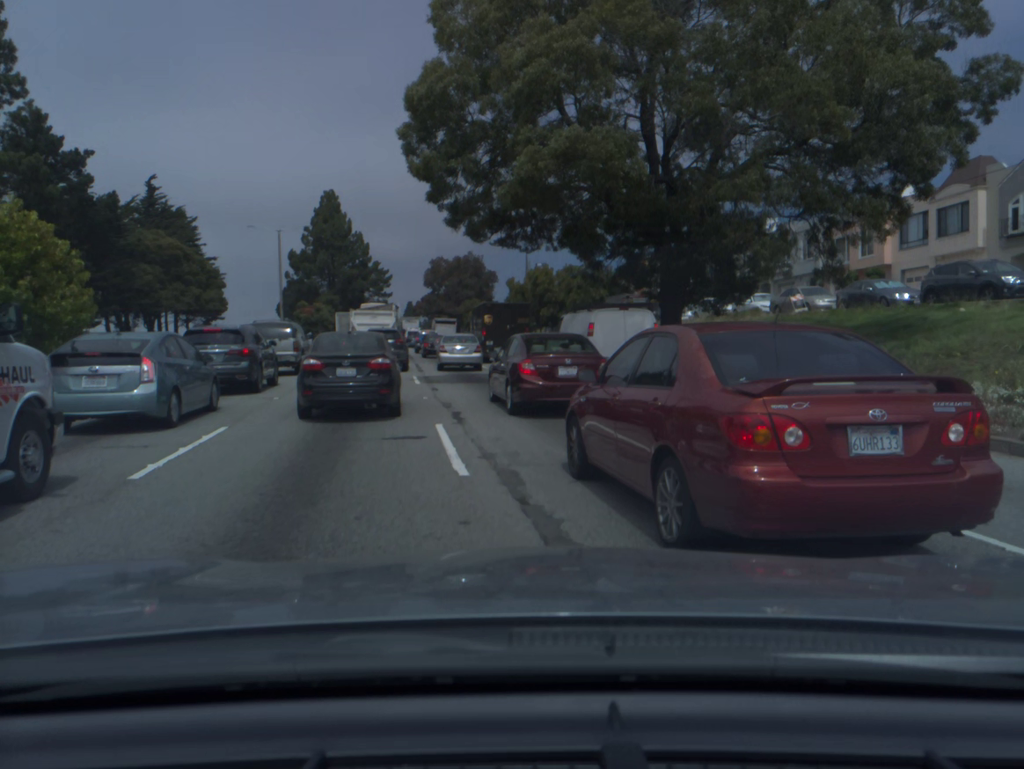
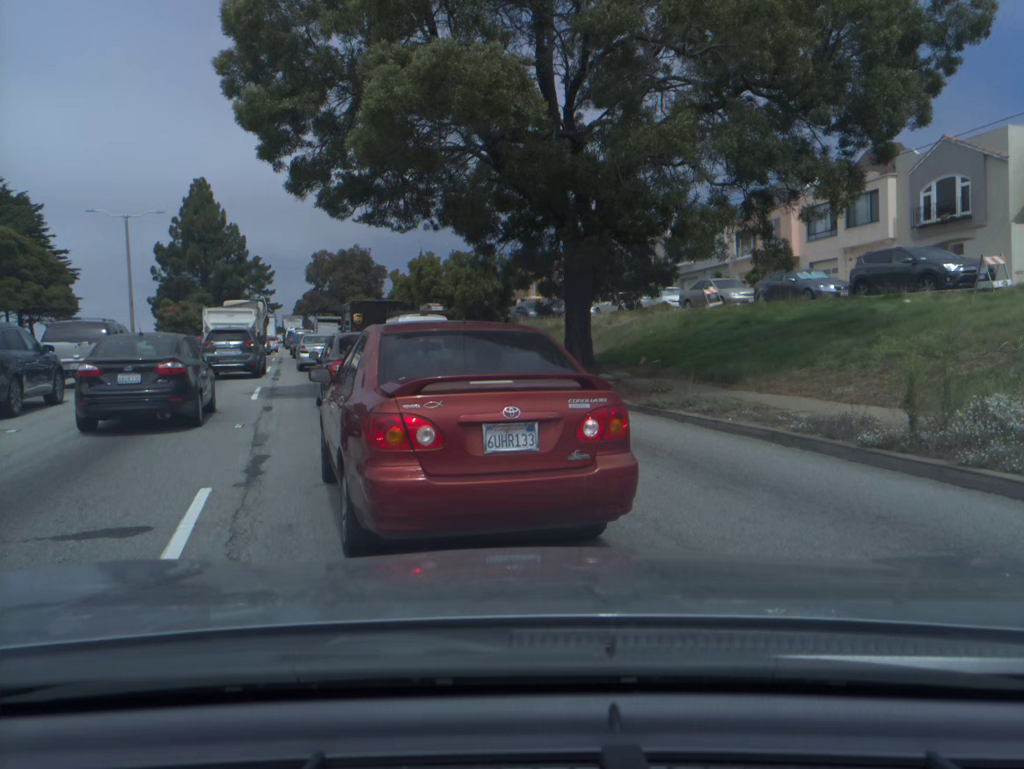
(+0.3, +4.7) m; +2°
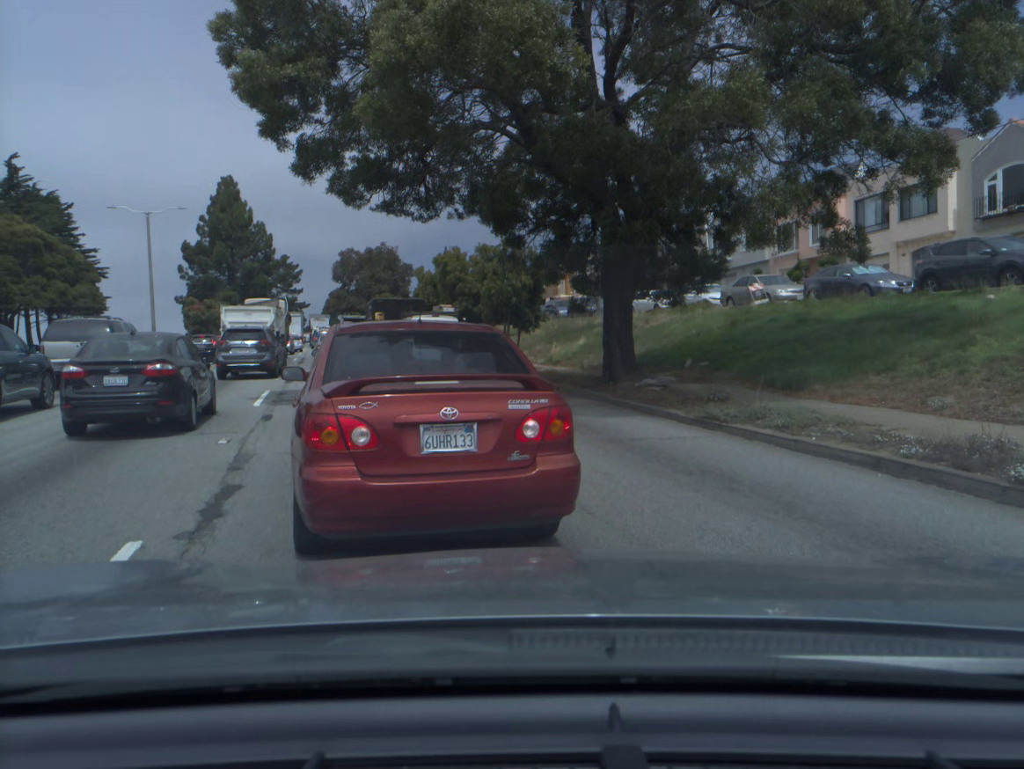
(0.0, +1.9) m; -2°
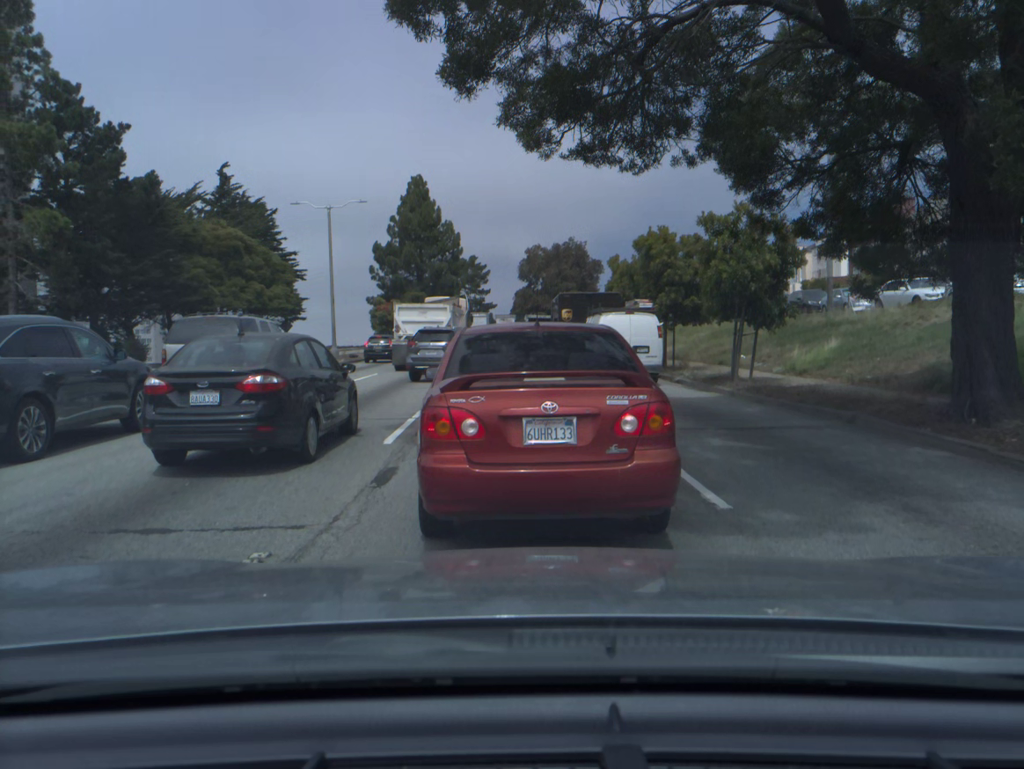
(-0.9, +6.0) m; -14°
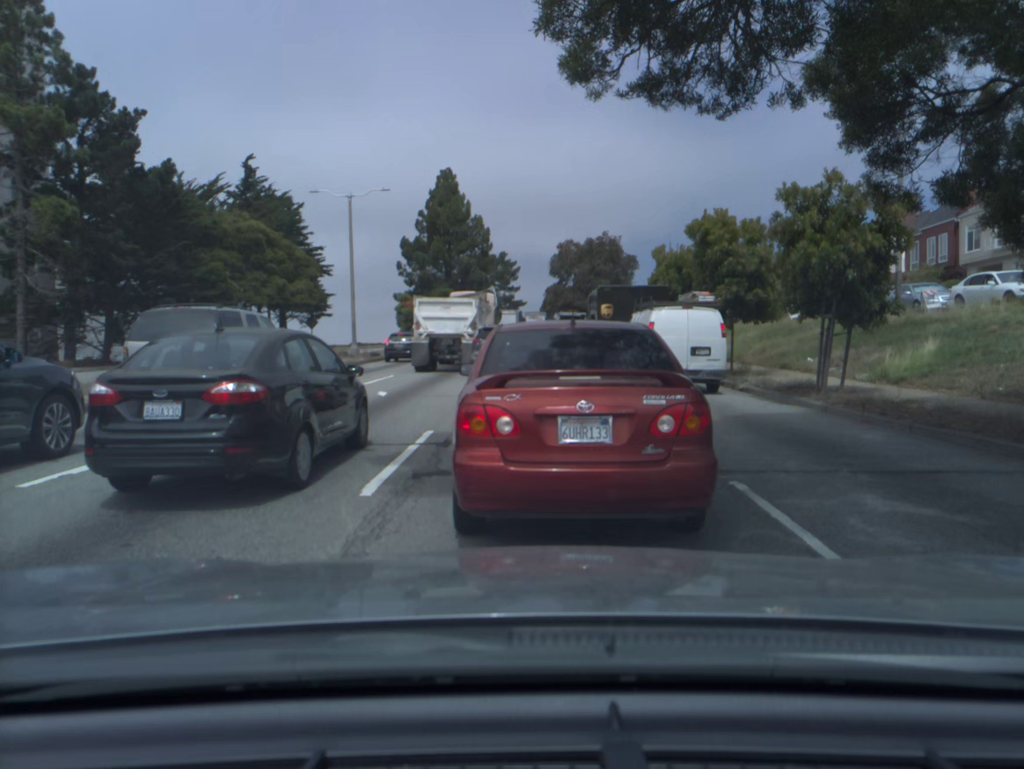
(0.0, +3.5) m; +1°
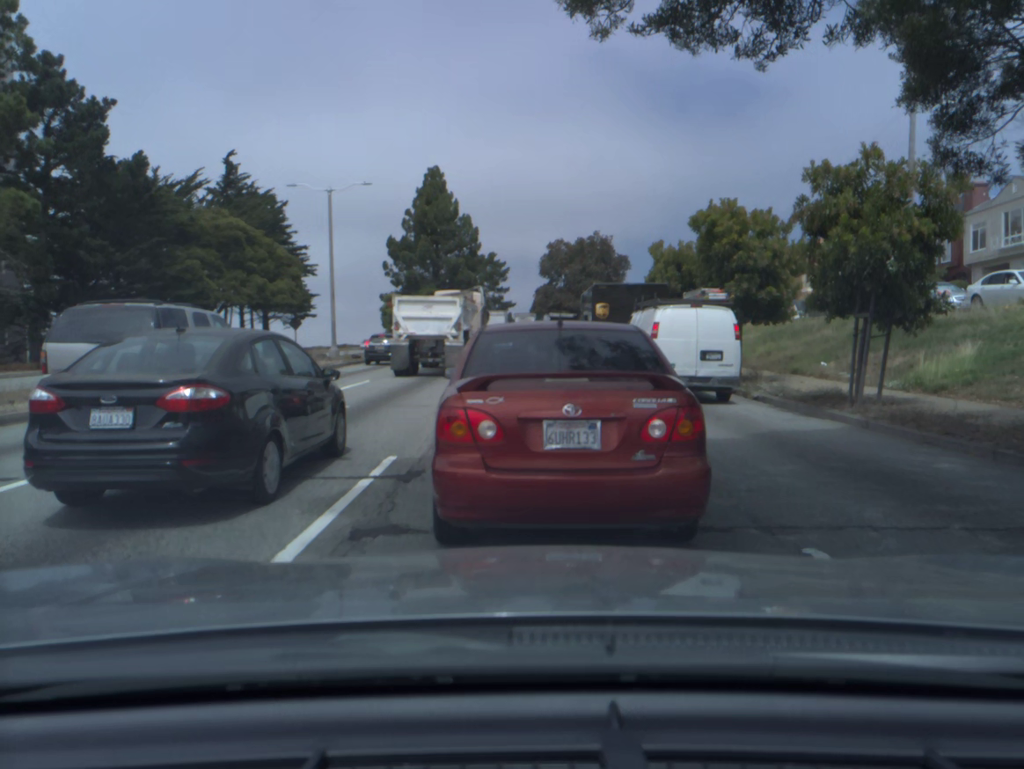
(0.0, +2.2) m; -1°
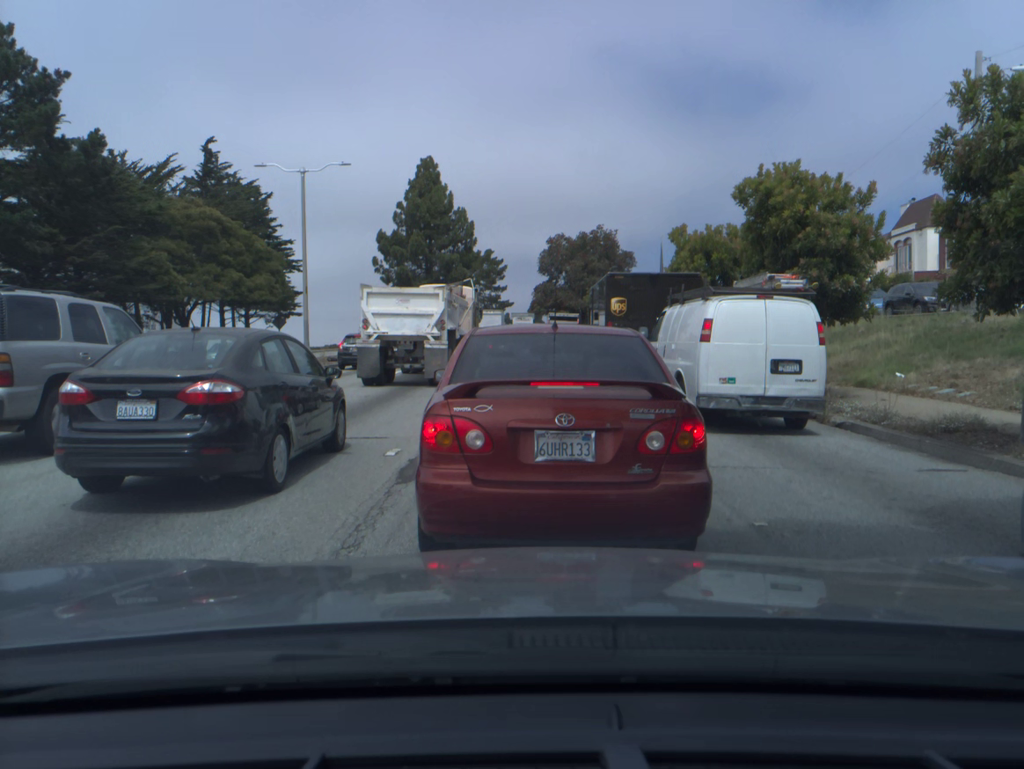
(0.0, +4.6) m; 0°
